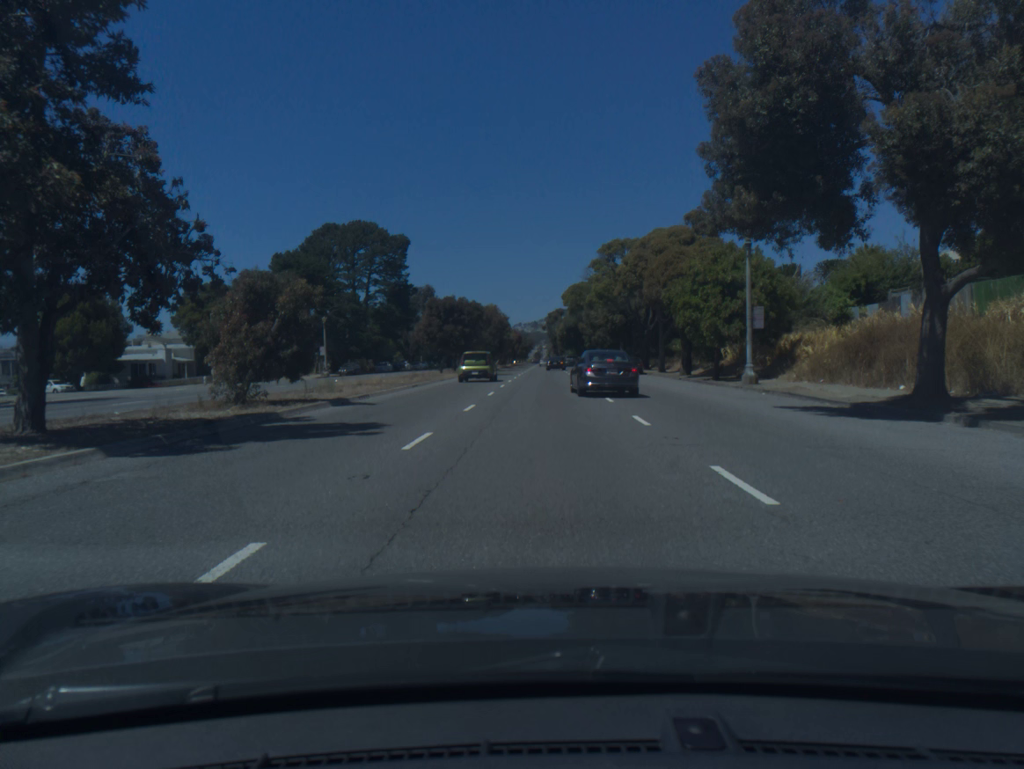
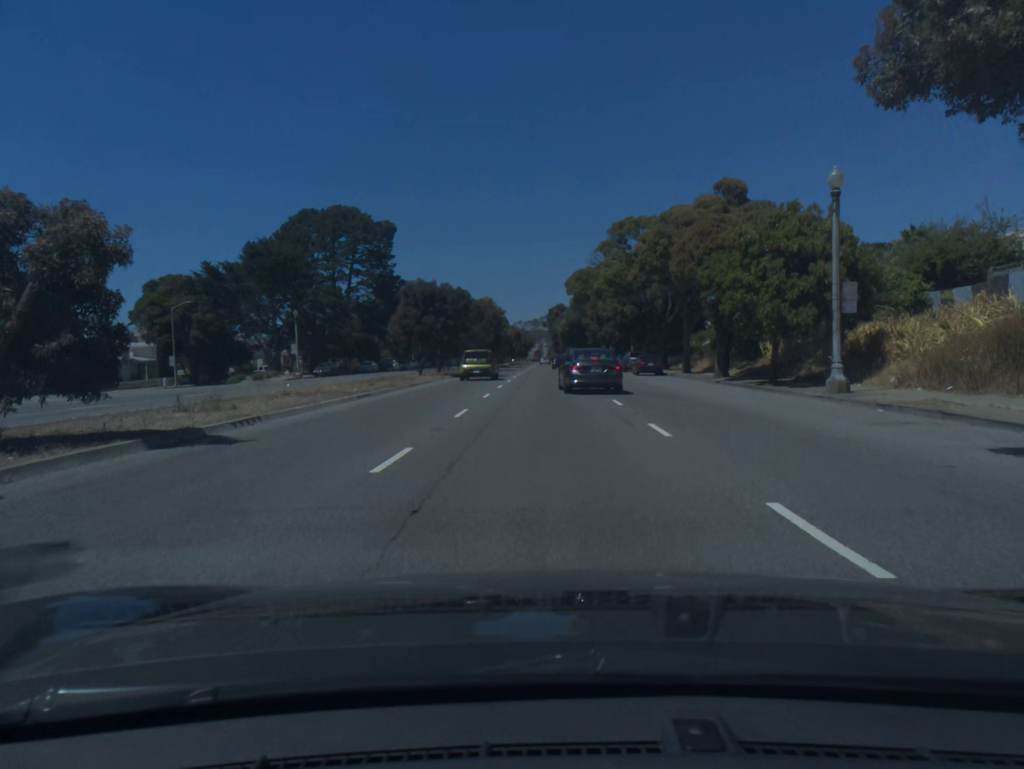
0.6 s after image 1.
(0.0, +9.5) m; 0°
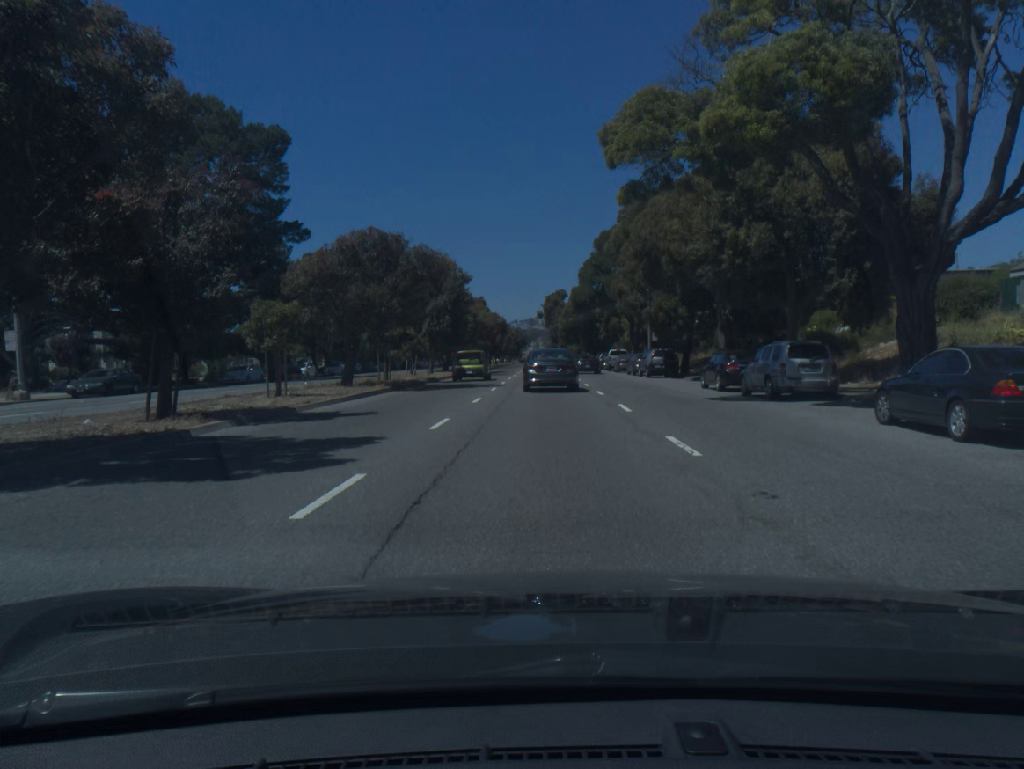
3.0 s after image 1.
(0.0, +39.4) m; 0°
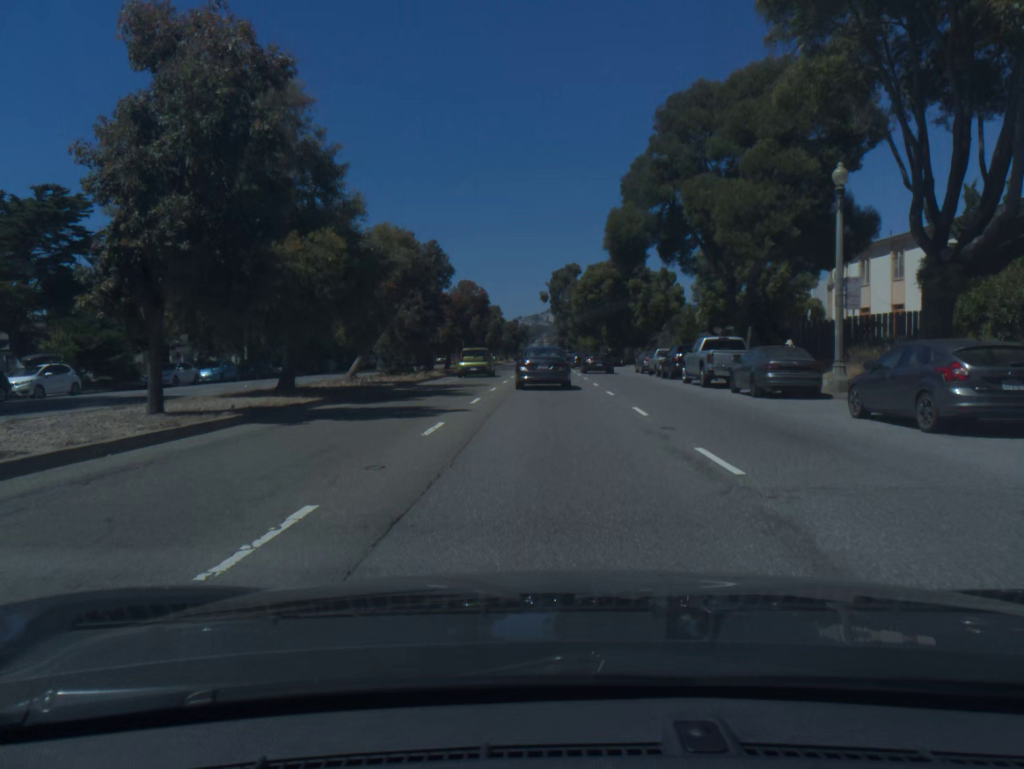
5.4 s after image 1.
(-0.2, +38.5) m; 0°
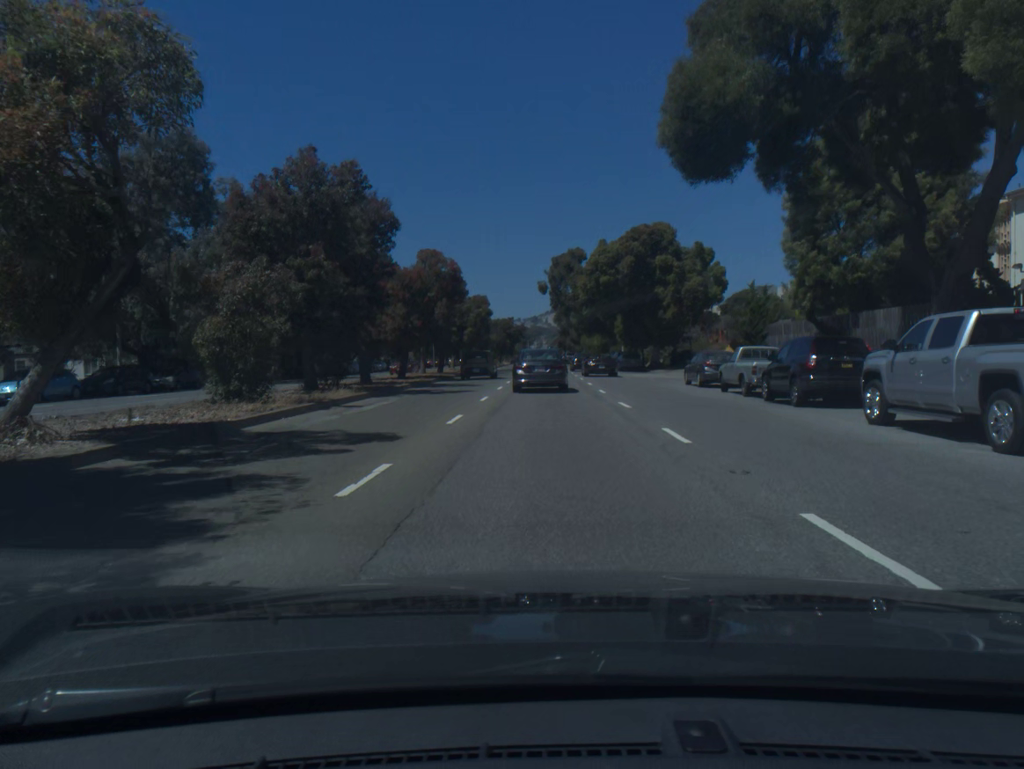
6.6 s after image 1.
(0.0, +18.7) m; 0°
